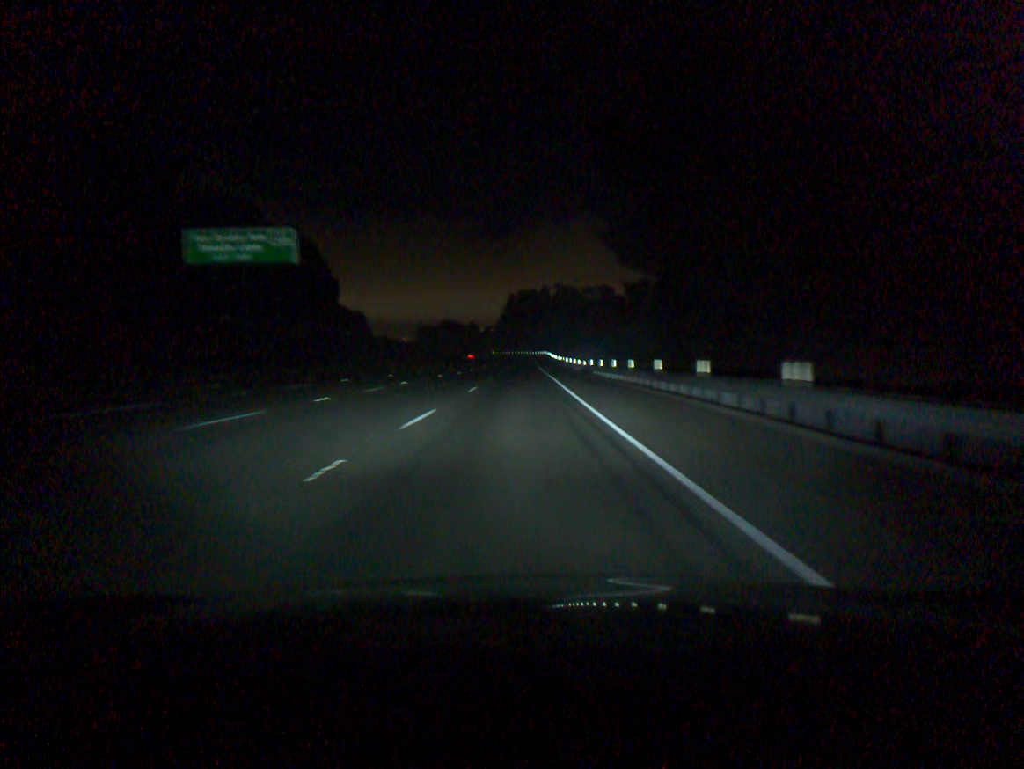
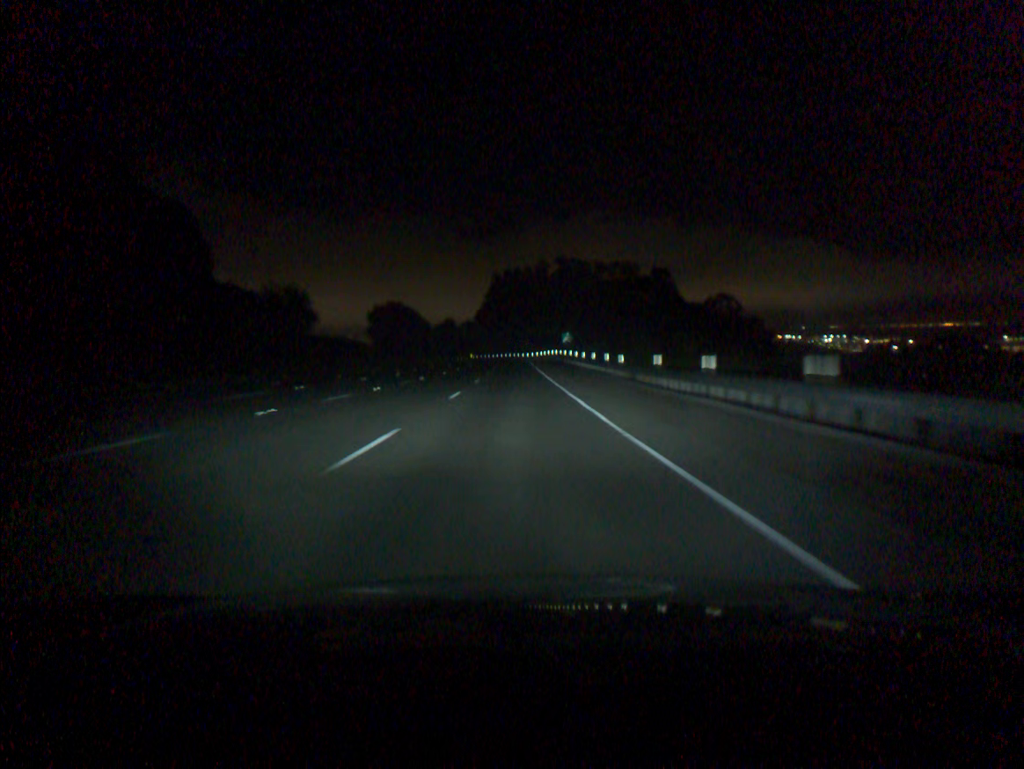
(+0.8, +92.6) m; +1°
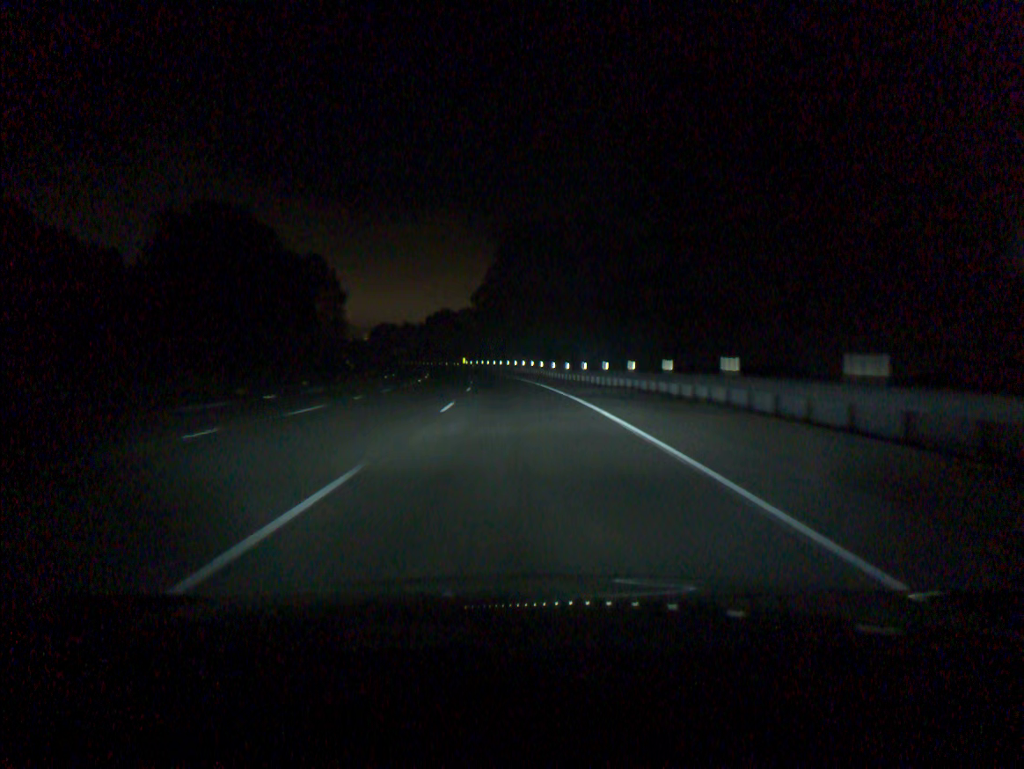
(-0.7, +92.1) m; -1°
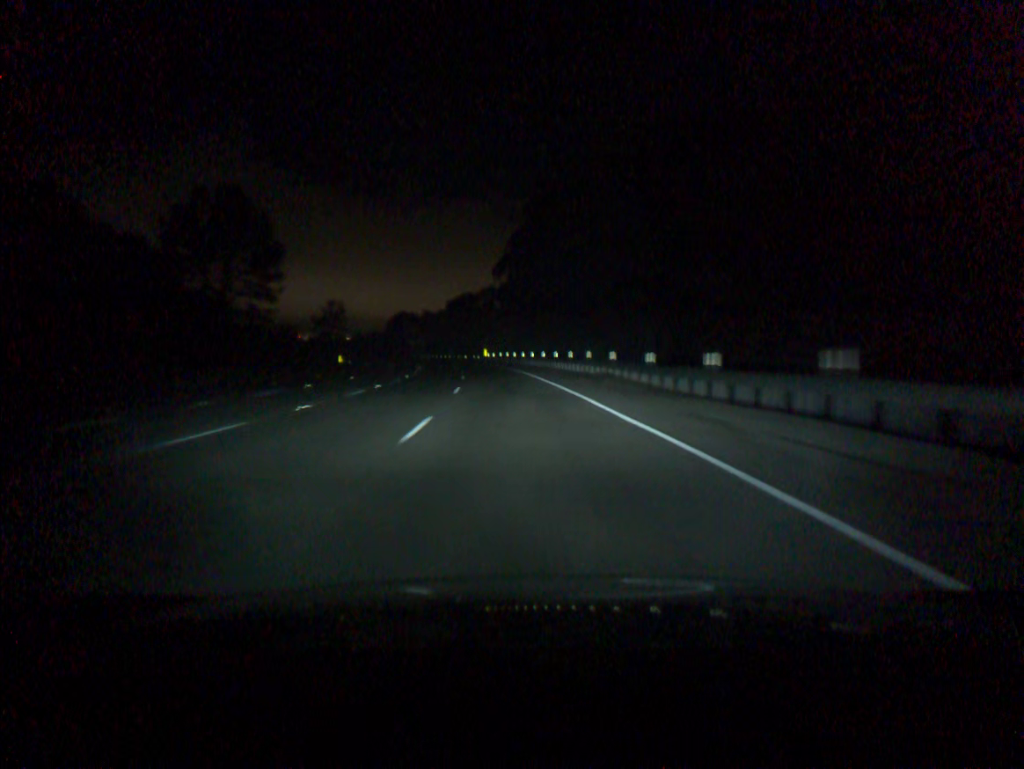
(-0.6, +36.7) m; -2°
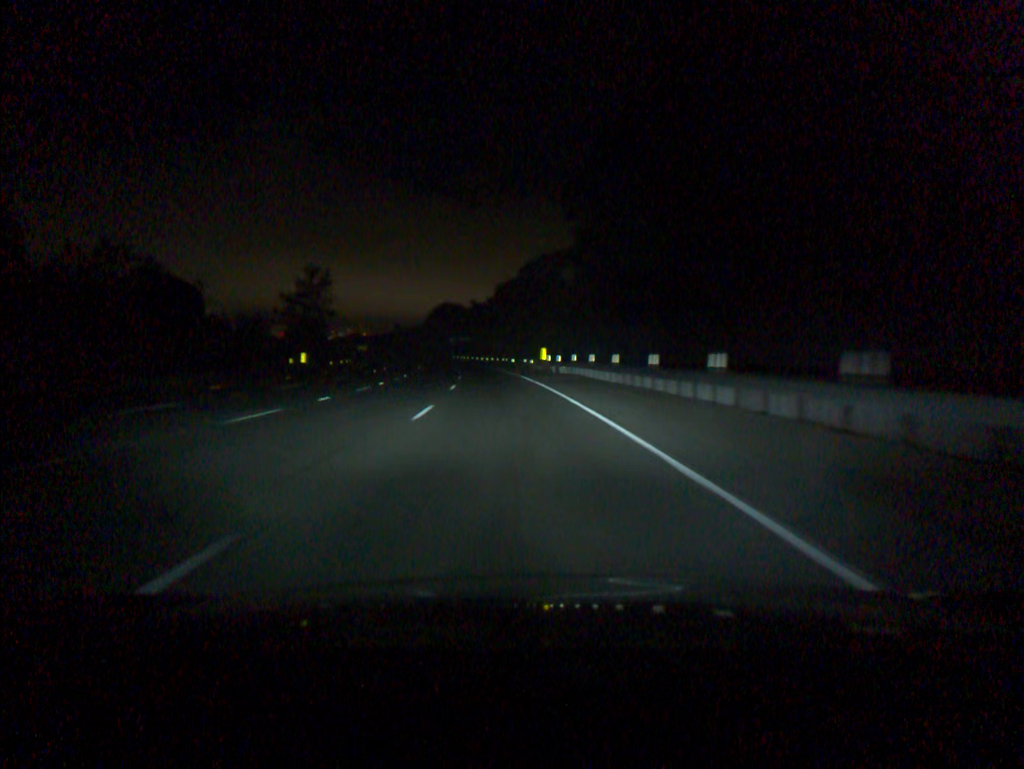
(-2.1, +54.9) m; -5°
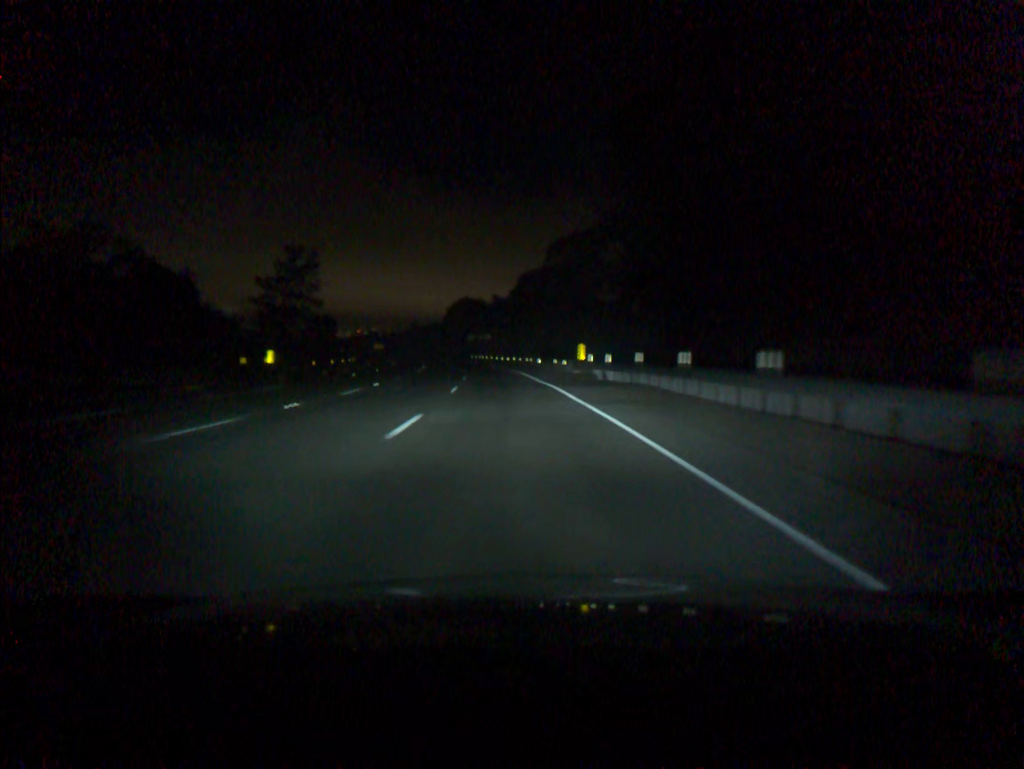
(-0.3, +18.3) m; -2°
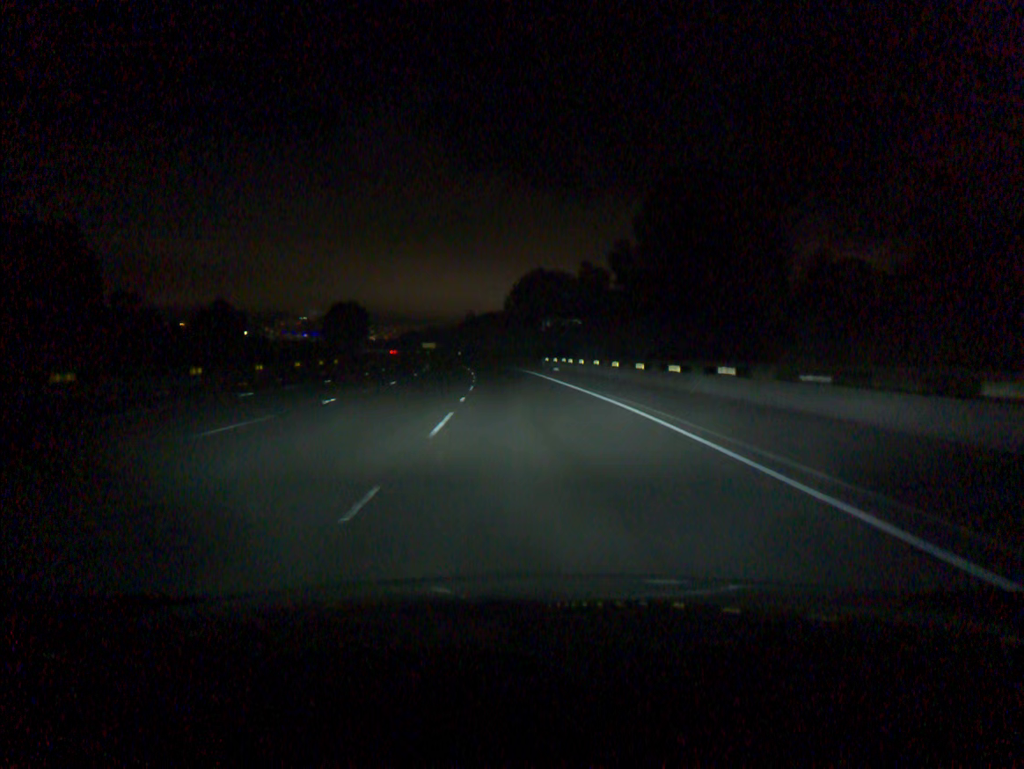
(-4.0, +73.2) m; -6°
